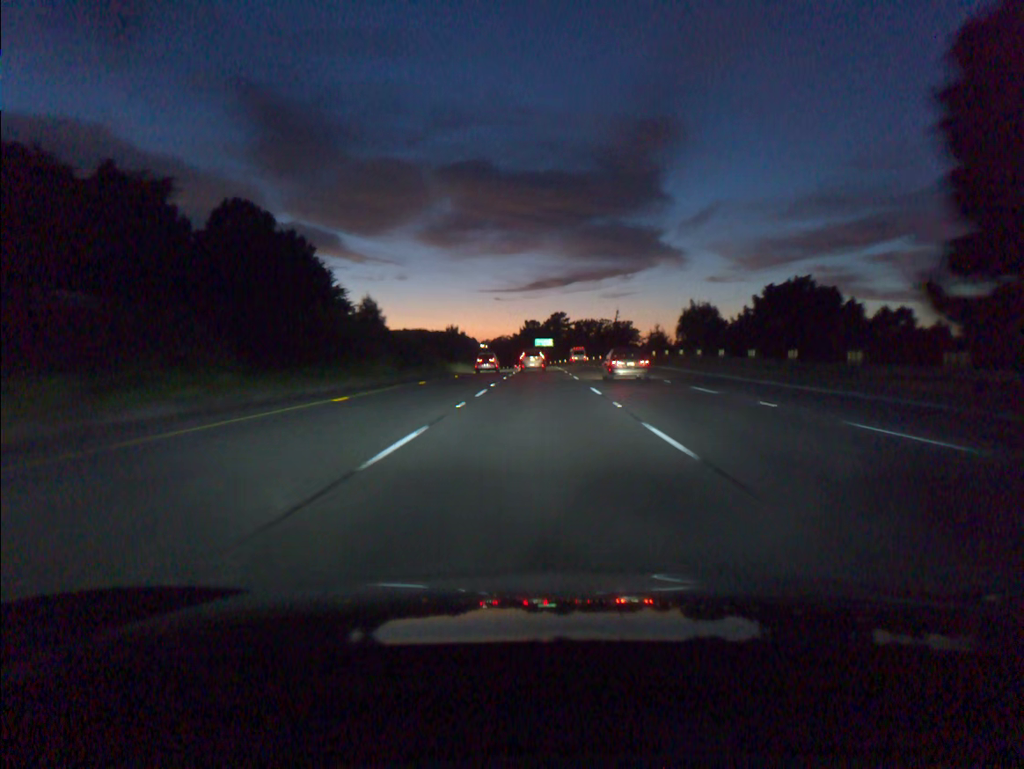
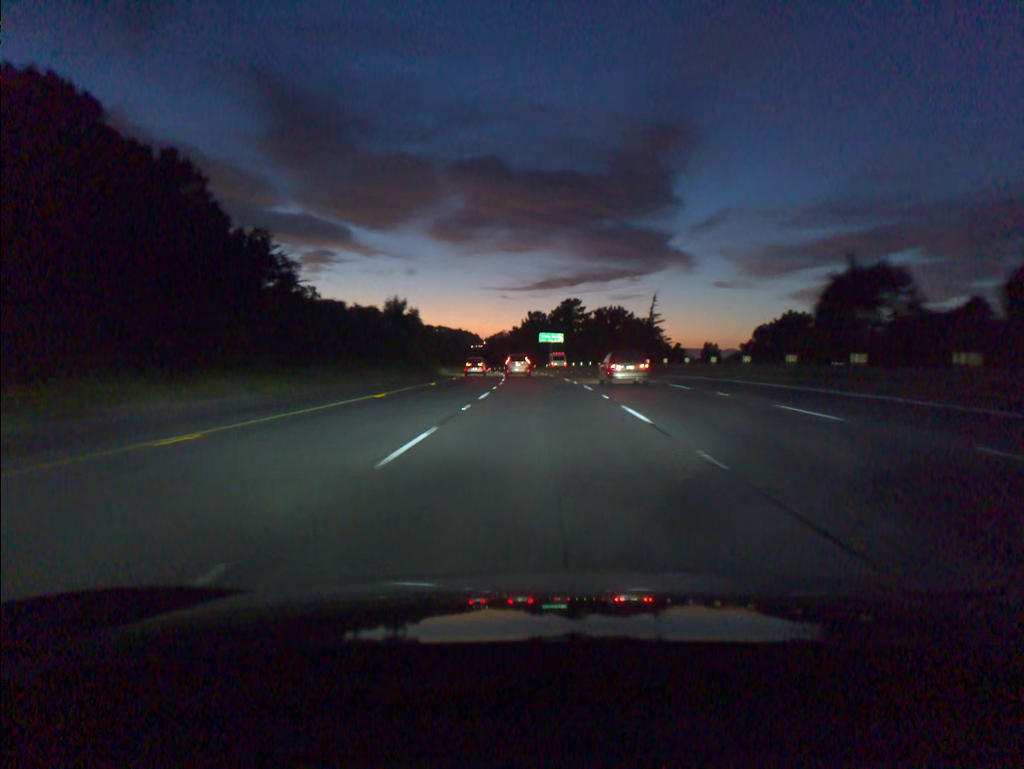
(-0.2, +53.6) m; 0°
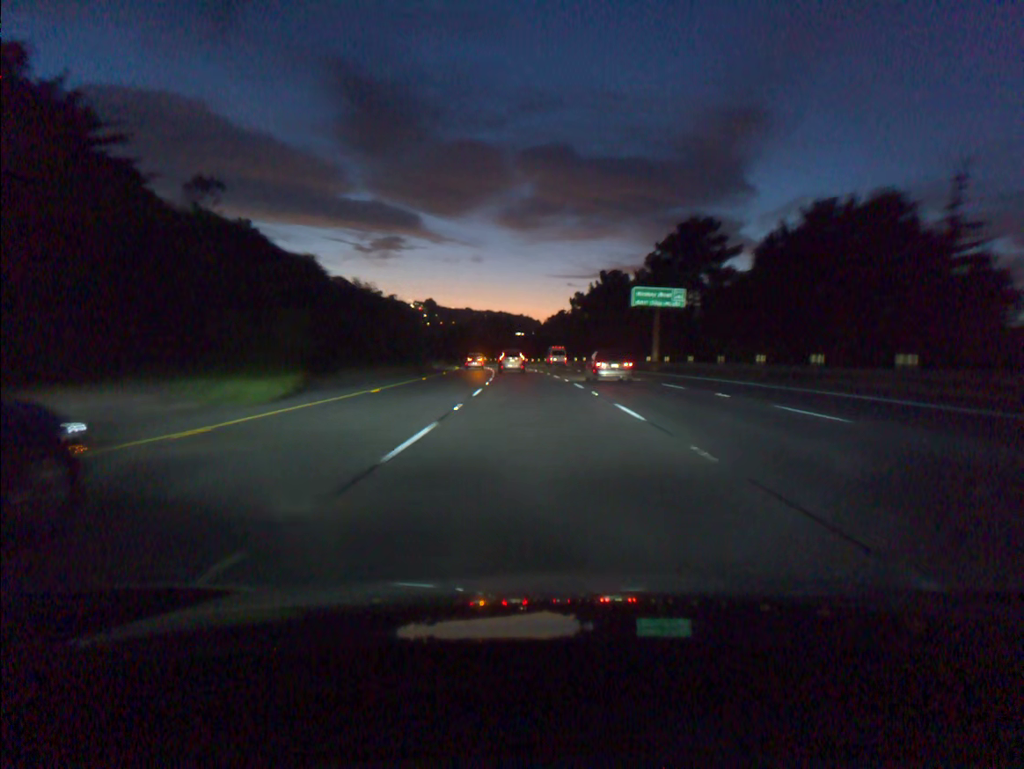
(-2.5, +87.6) m; -4°
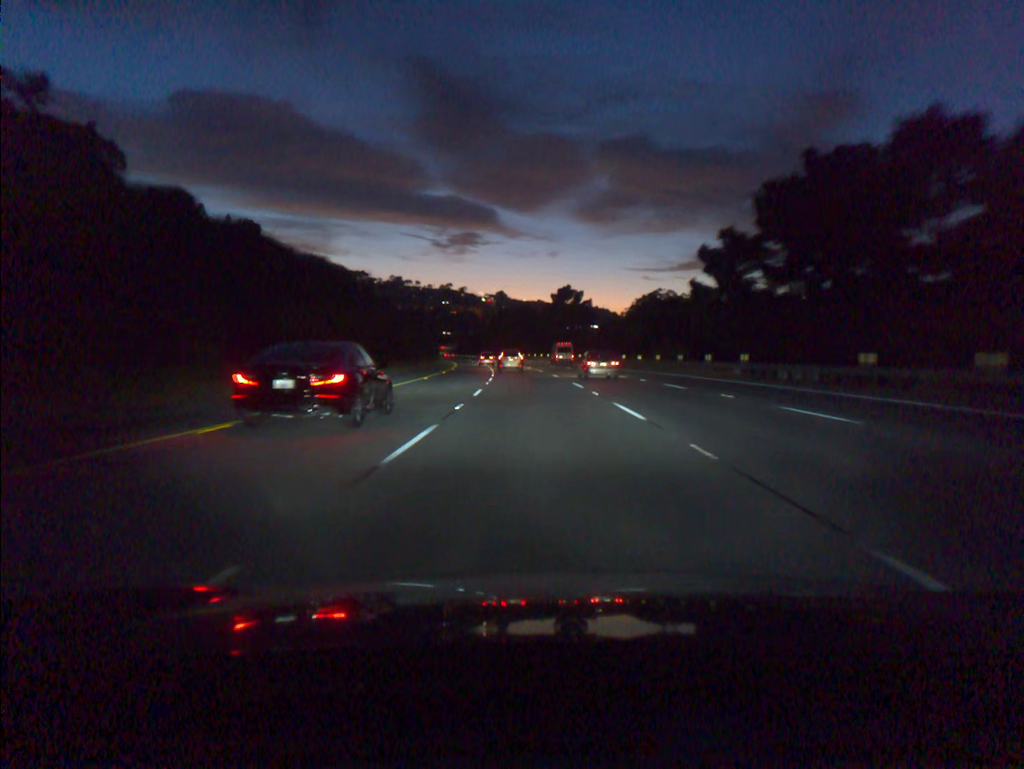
(-4.0, +87.2) m; -5°
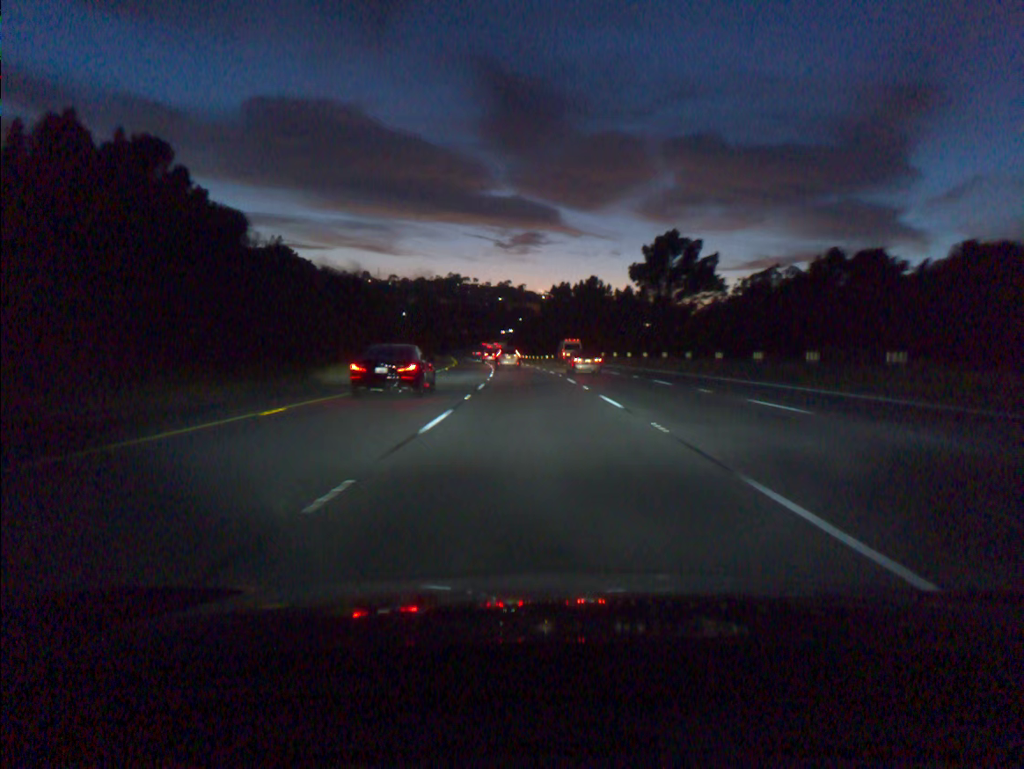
(-2.6, +70.0) m; -4°
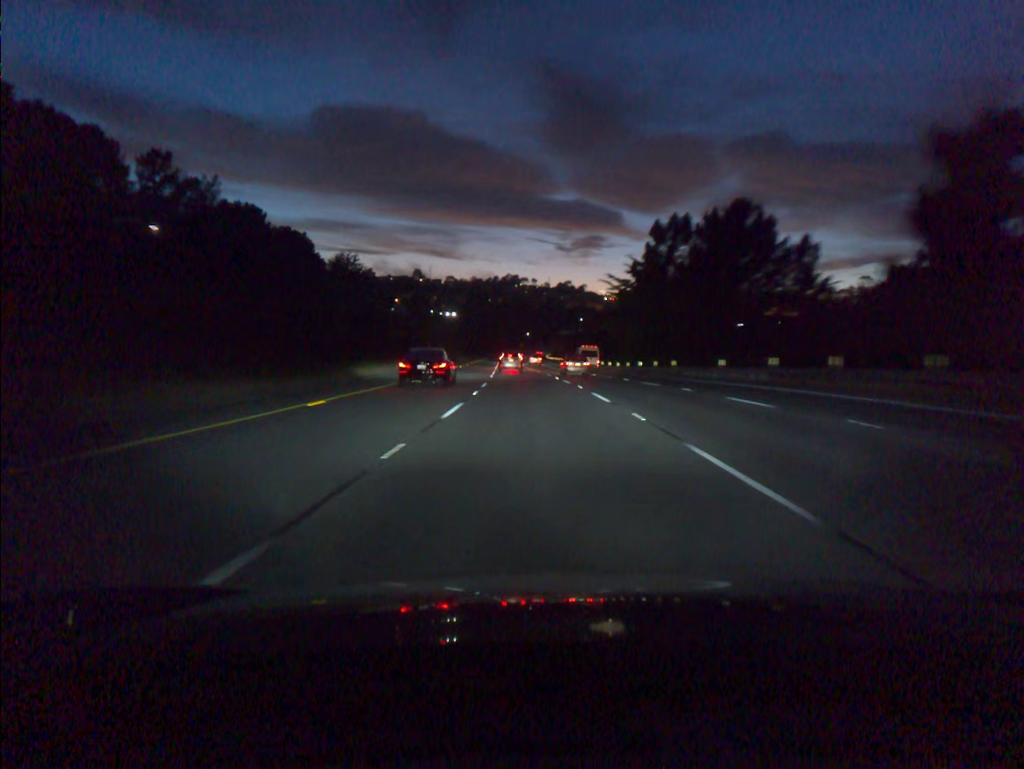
(-2.6, +70.2) m; -4°
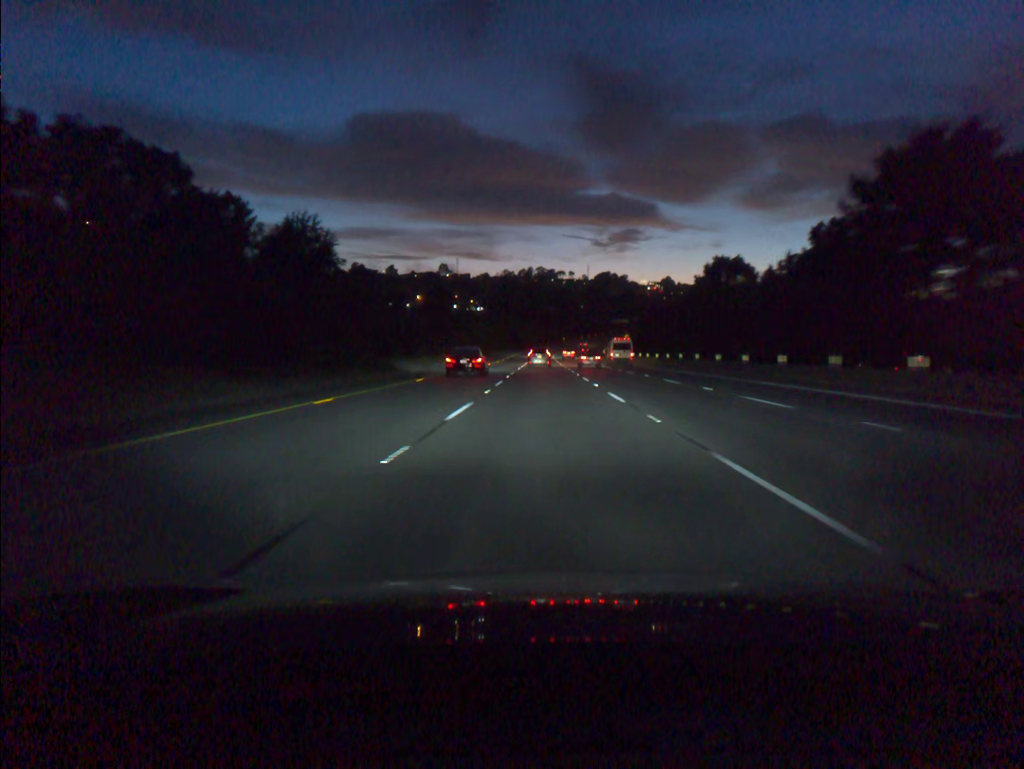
(-3.2, +88.4) m; -3°
